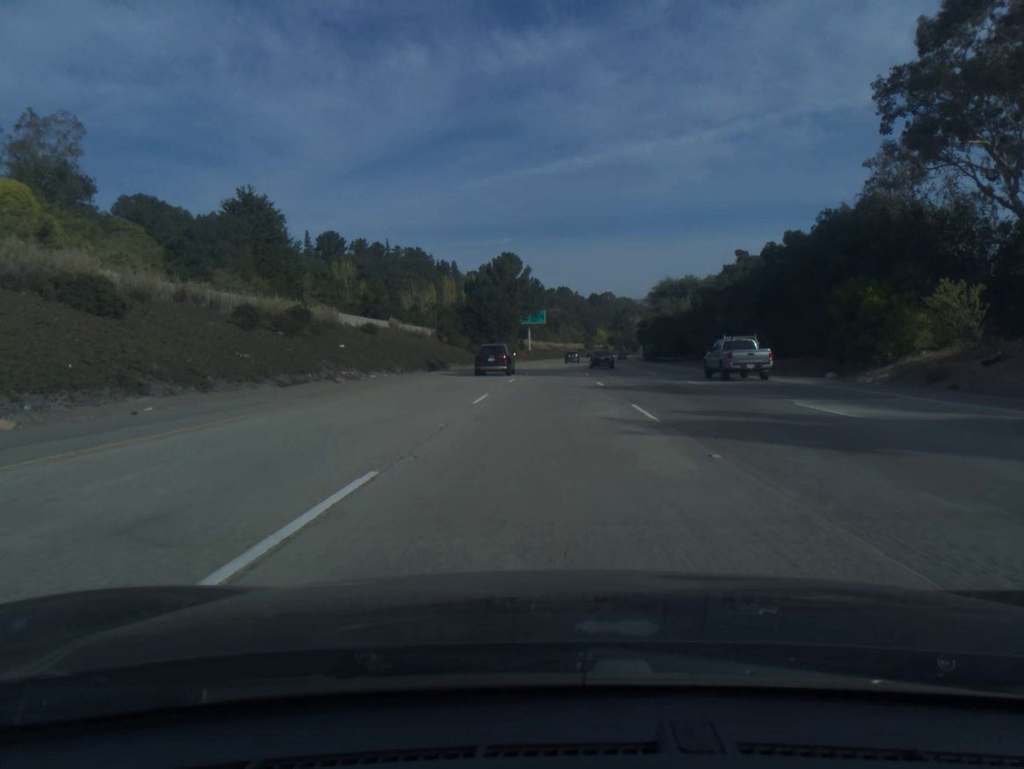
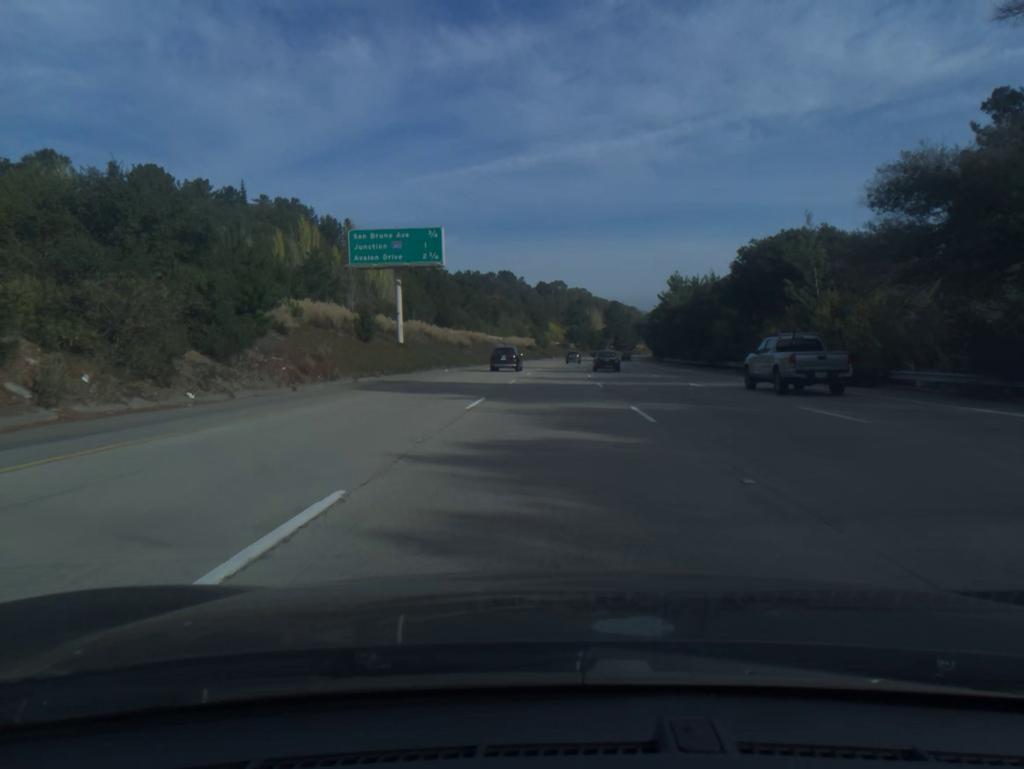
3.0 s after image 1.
(+4.0, +102.9) m; +4°
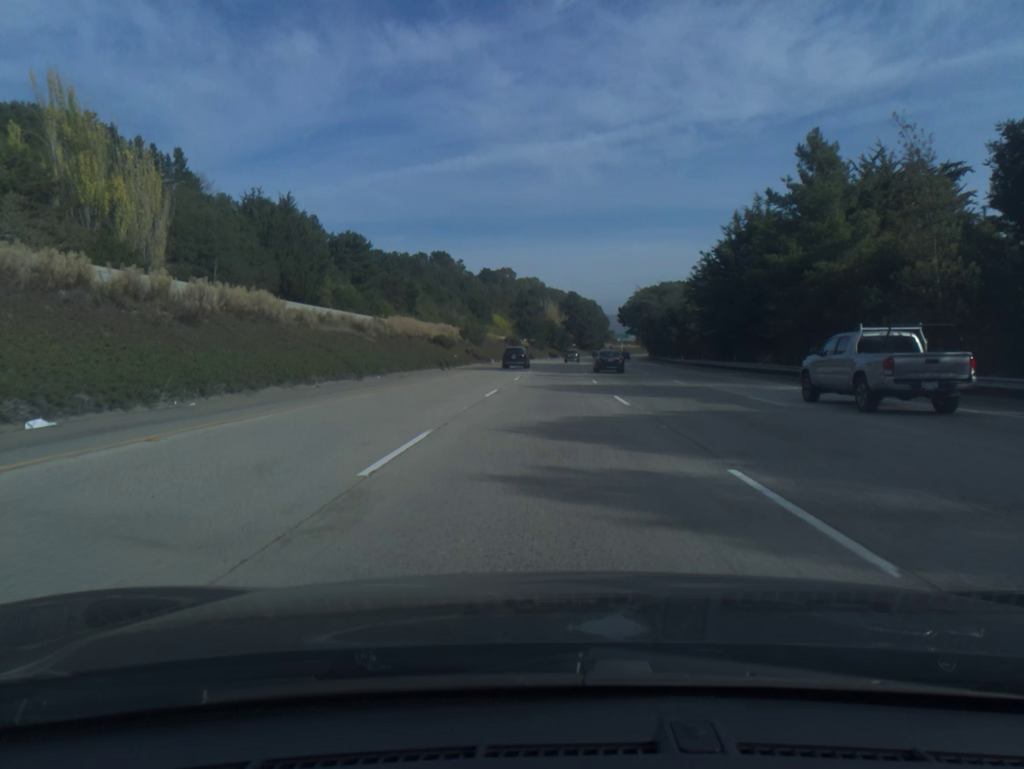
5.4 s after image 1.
(+2.5, +82.5) m; +4°
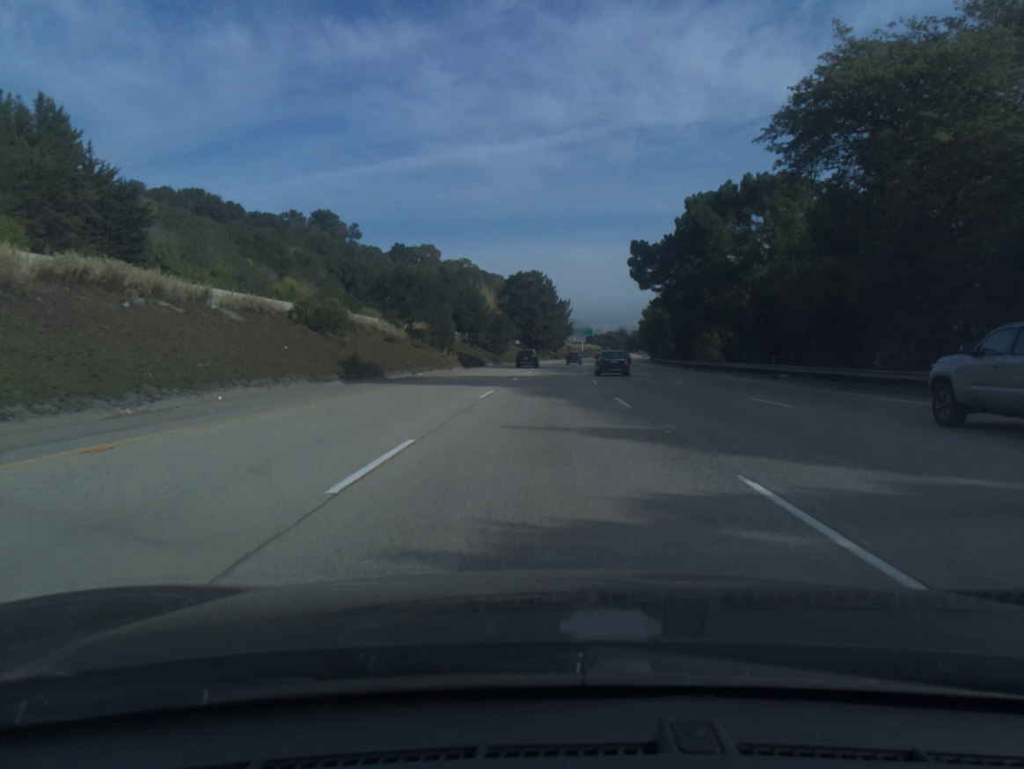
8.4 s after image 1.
(+3.9, +103.2) m; +4°
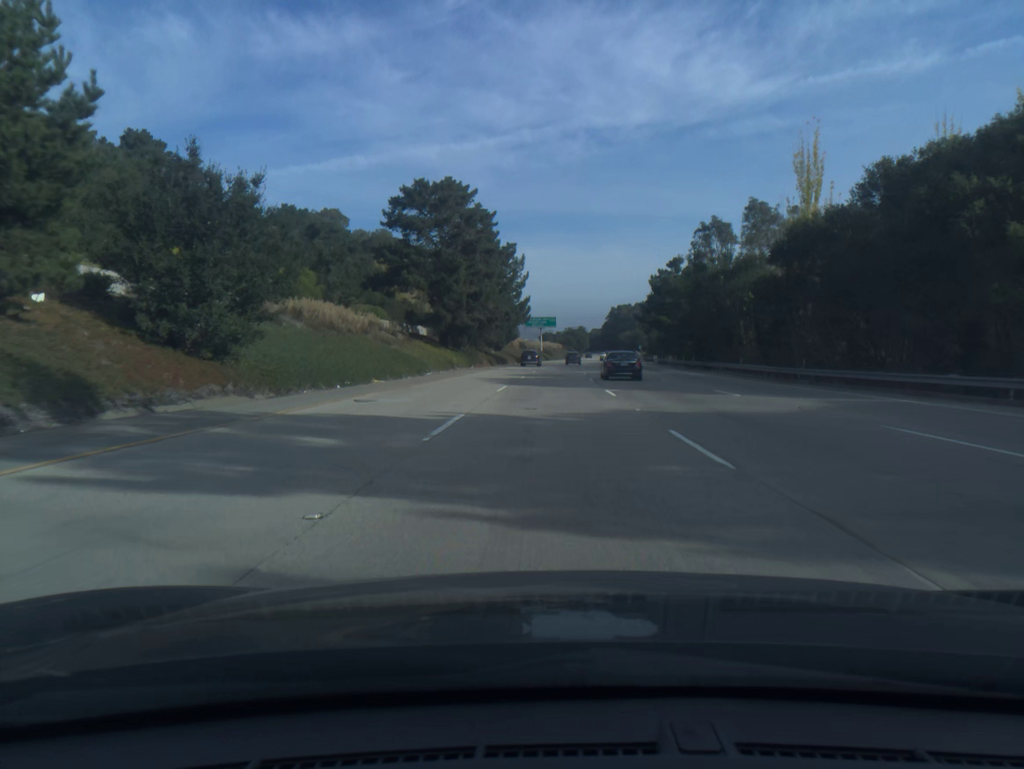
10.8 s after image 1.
(+2.6, +82.6) m; +4°
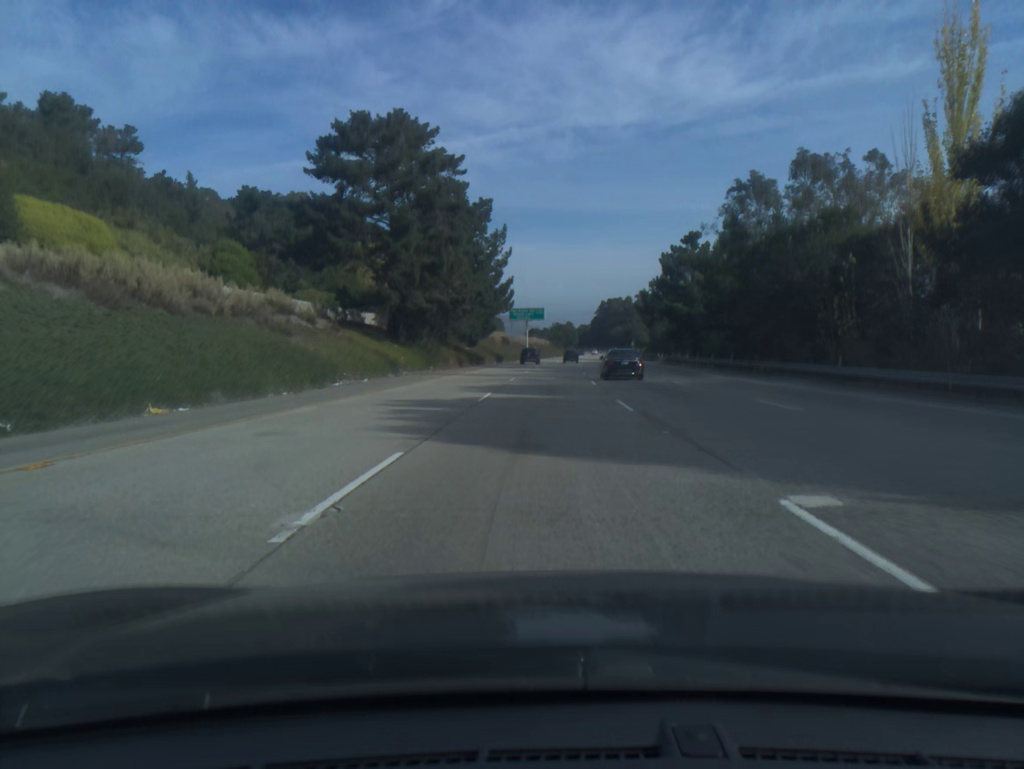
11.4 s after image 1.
(+0.2, +20.7) m; +1°
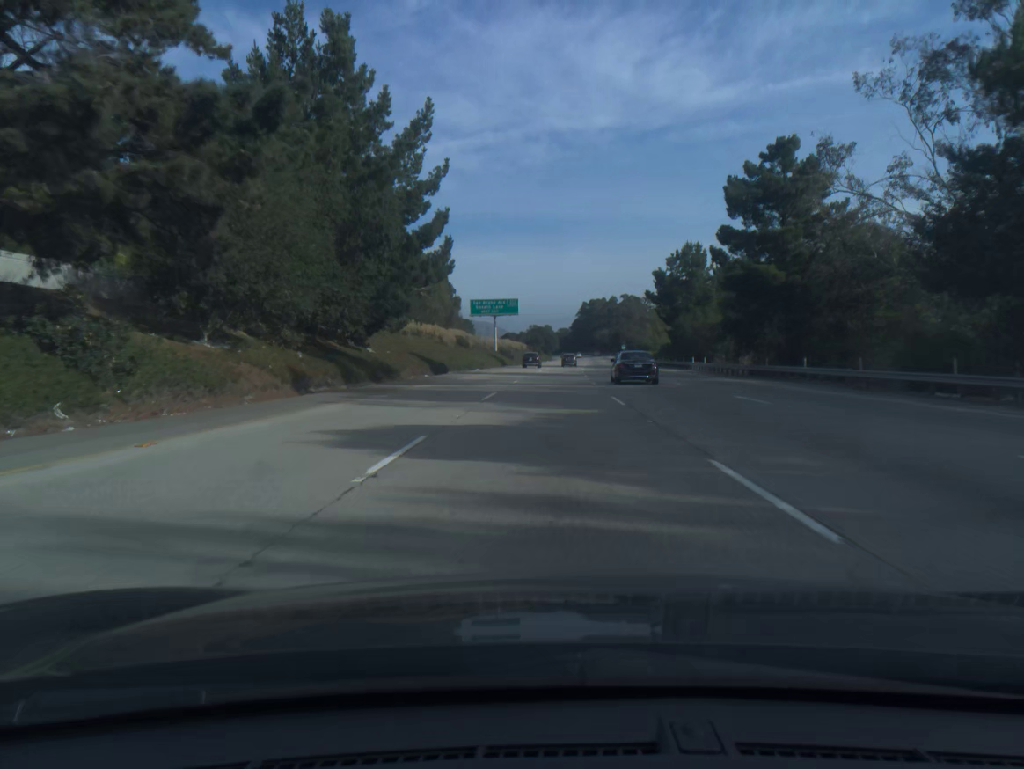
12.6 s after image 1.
(+0.6, +41.3) m; +2°
